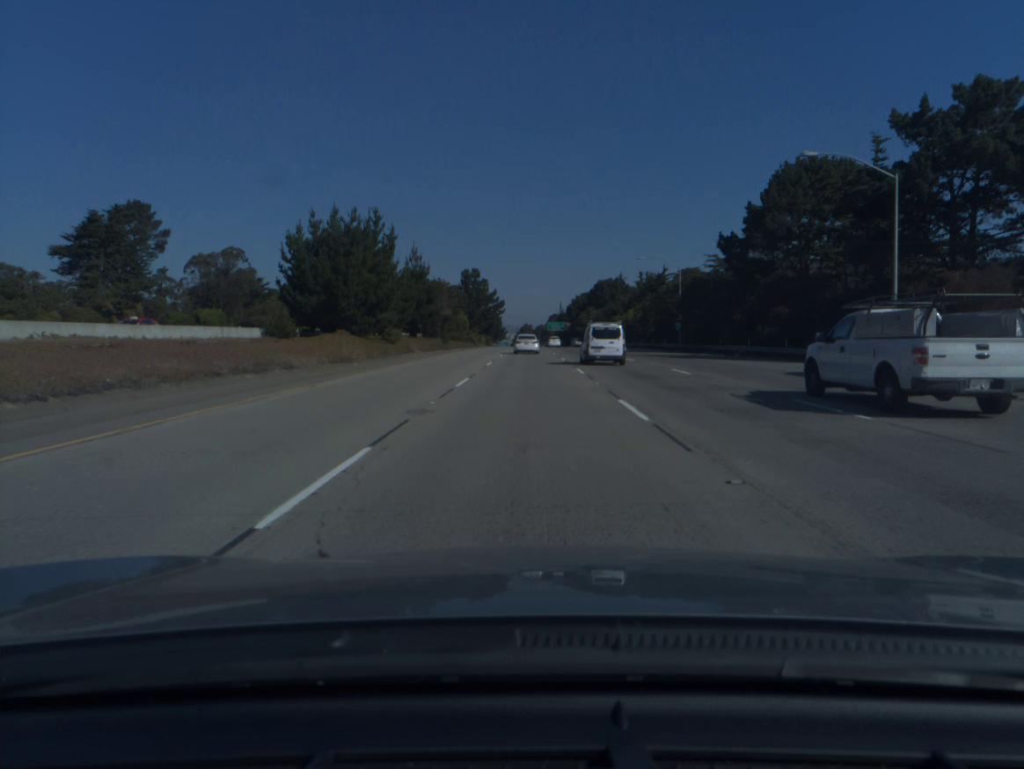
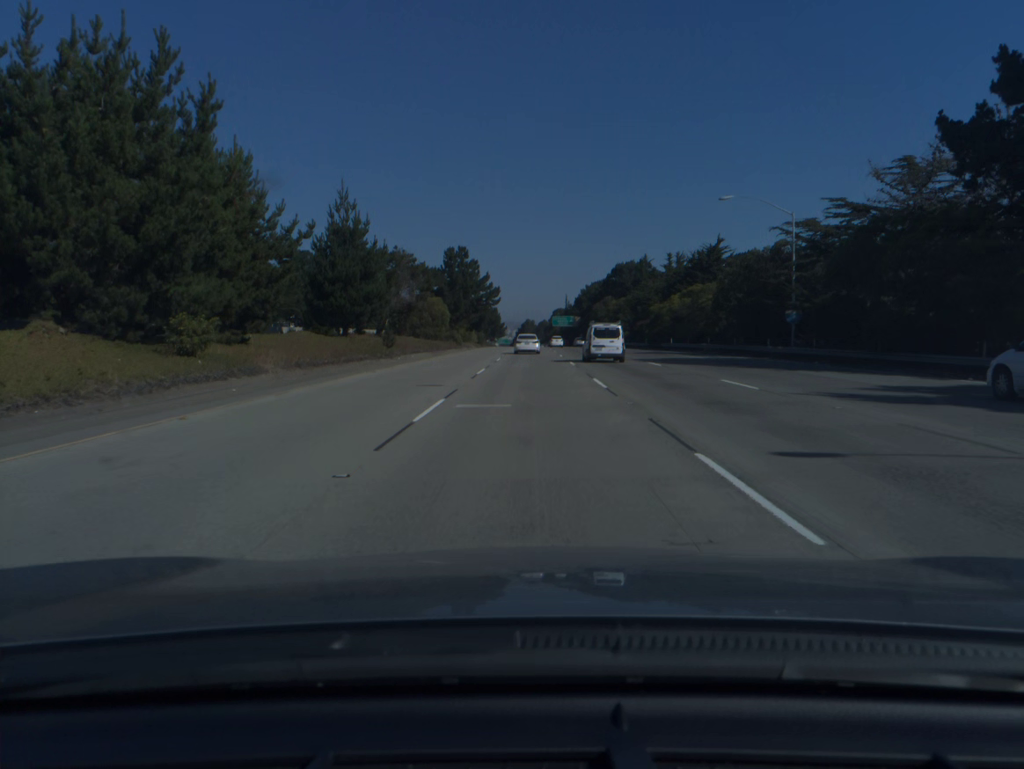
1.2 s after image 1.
(-0.1, +36.5) m; 0°
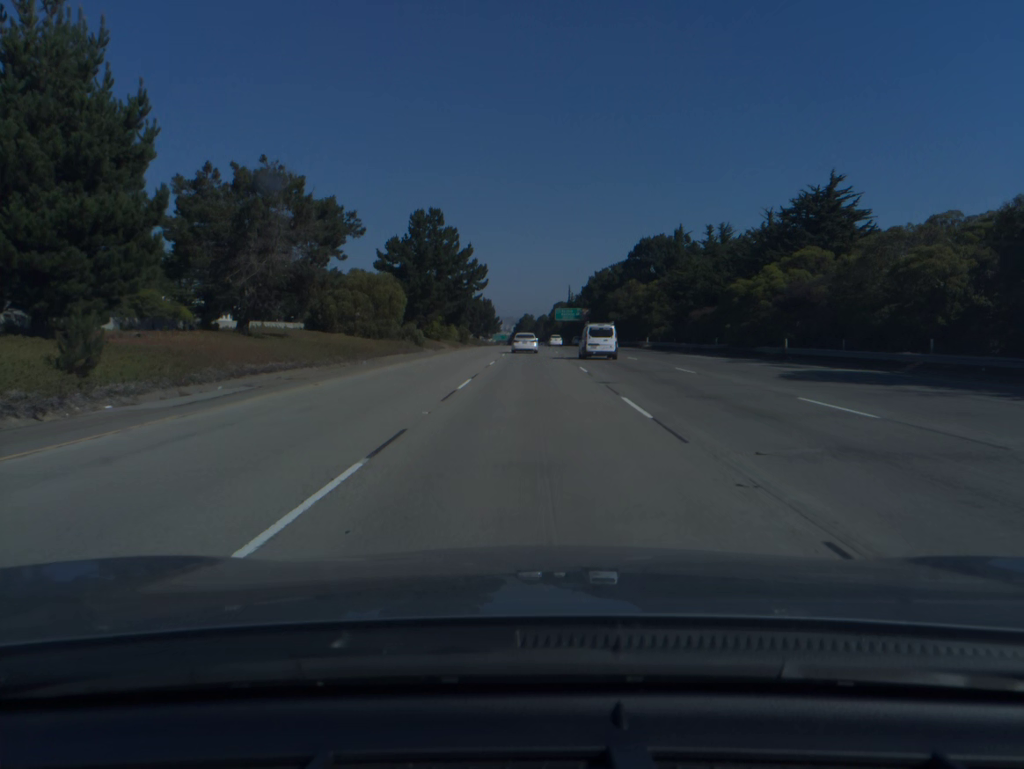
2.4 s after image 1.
(0.0, +36.4) m; 0°
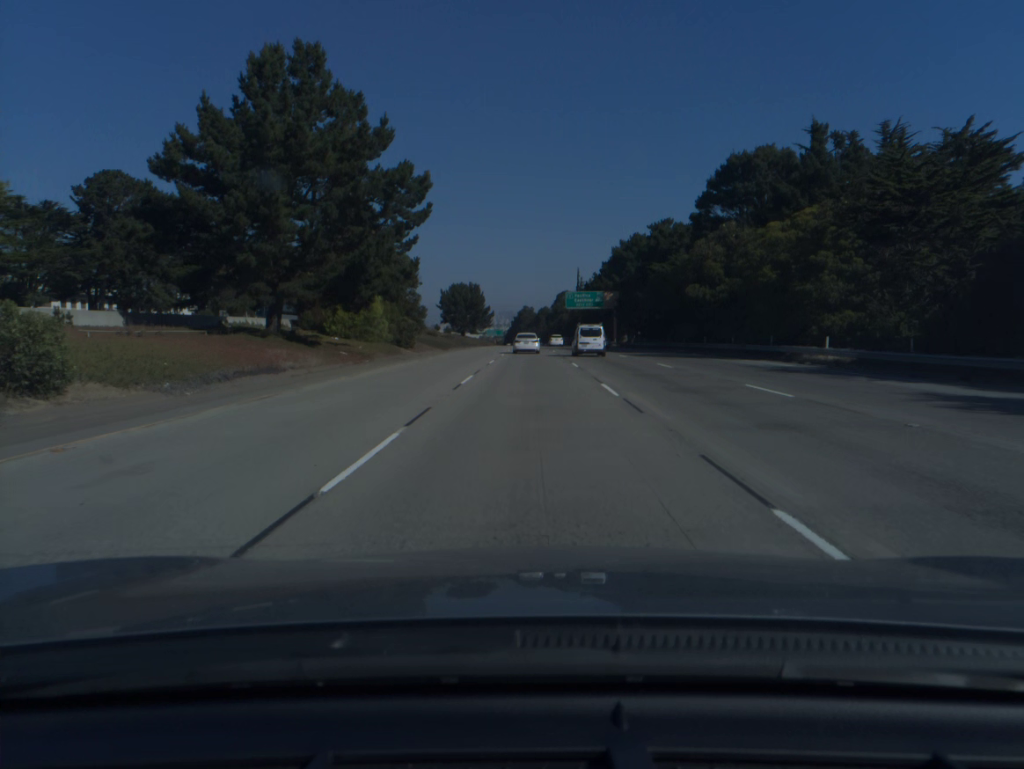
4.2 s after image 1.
(+0.1, +54.3) m; 0°
